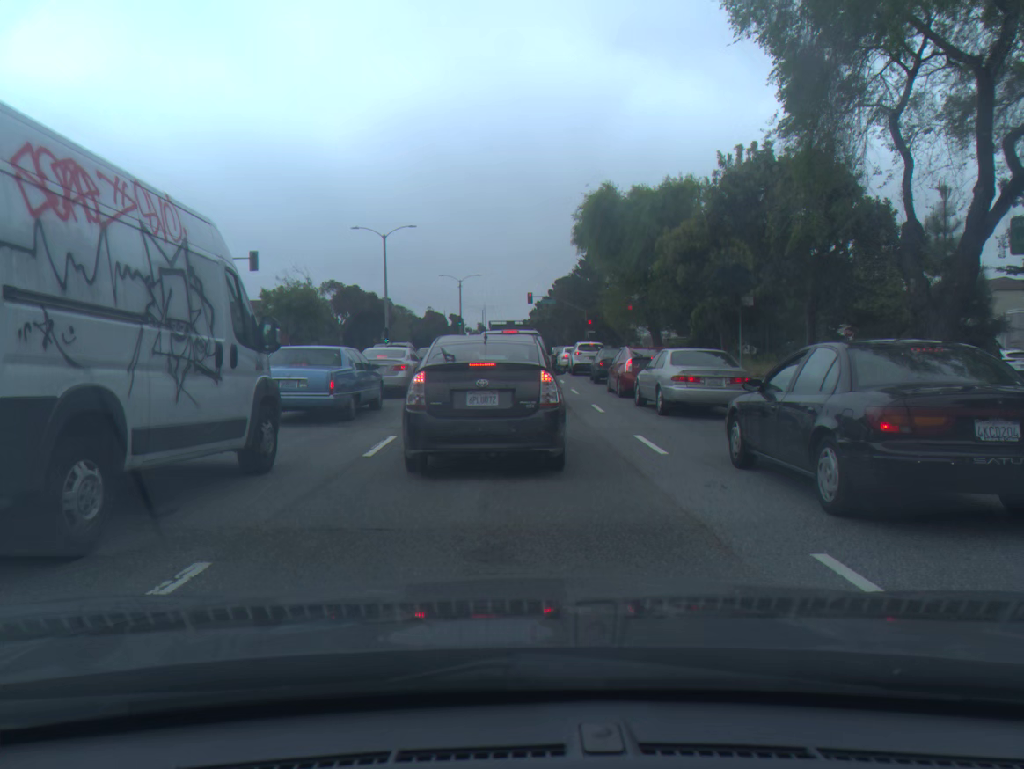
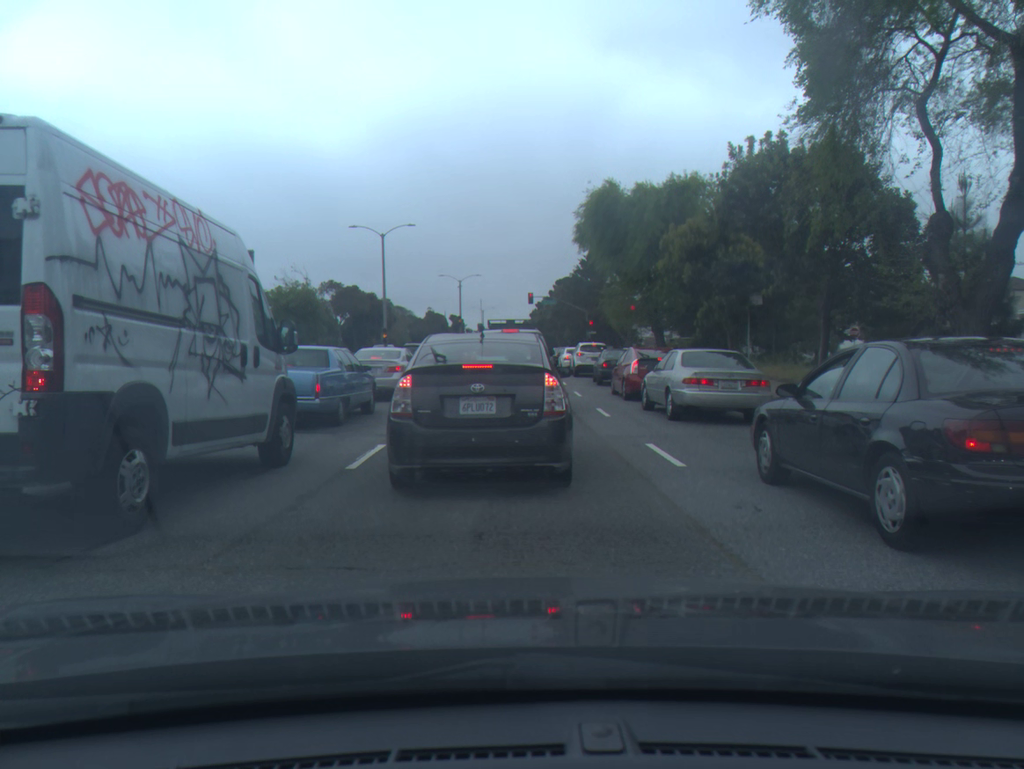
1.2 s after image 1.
(0.0, +1.0) m; 0°
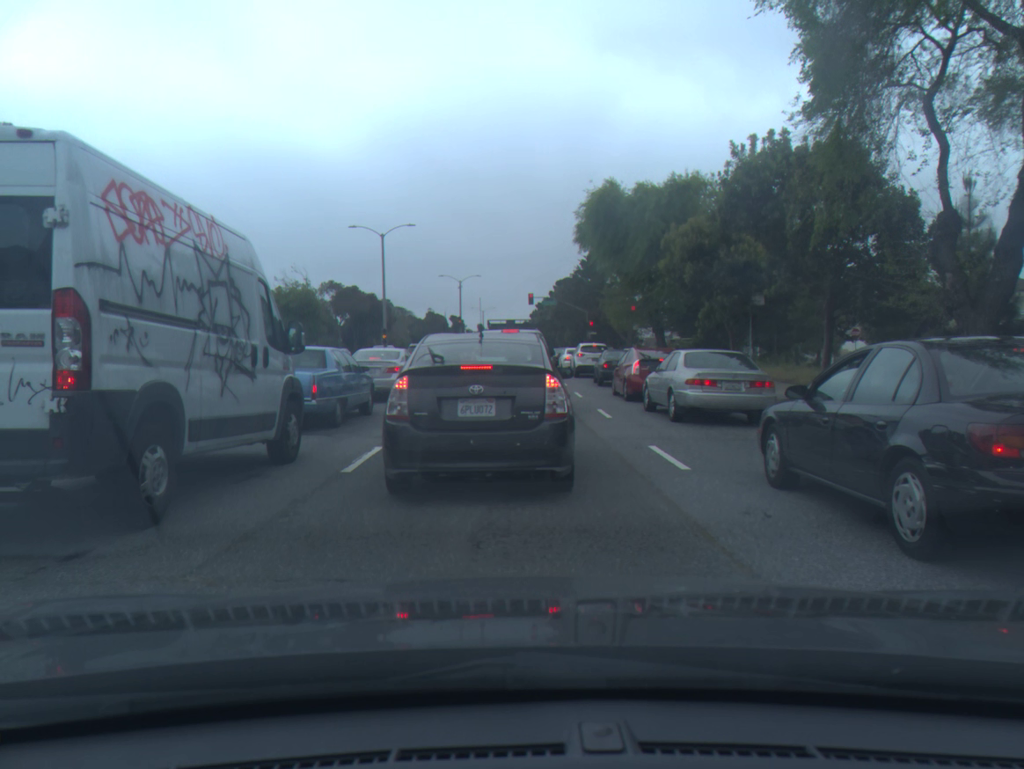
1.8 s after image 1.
(0.0, +0.2) m; 0°
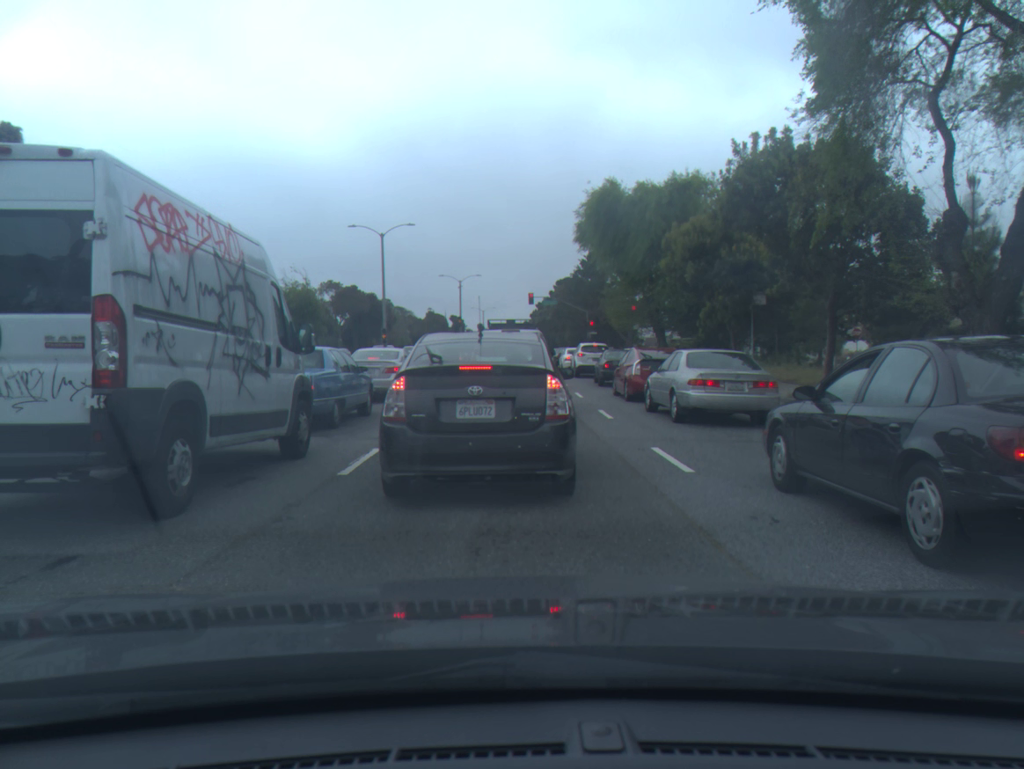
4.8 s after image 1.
(0.0, +0.2) m; 0°
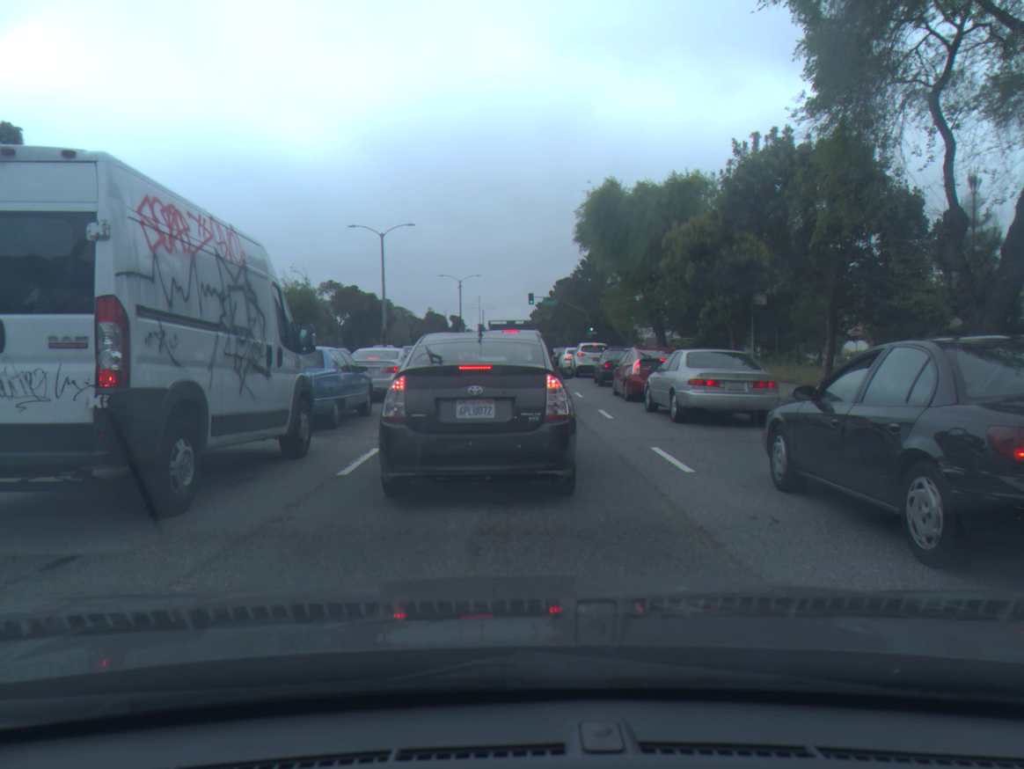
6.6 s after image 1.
(0.0, 0.0) m; 0°
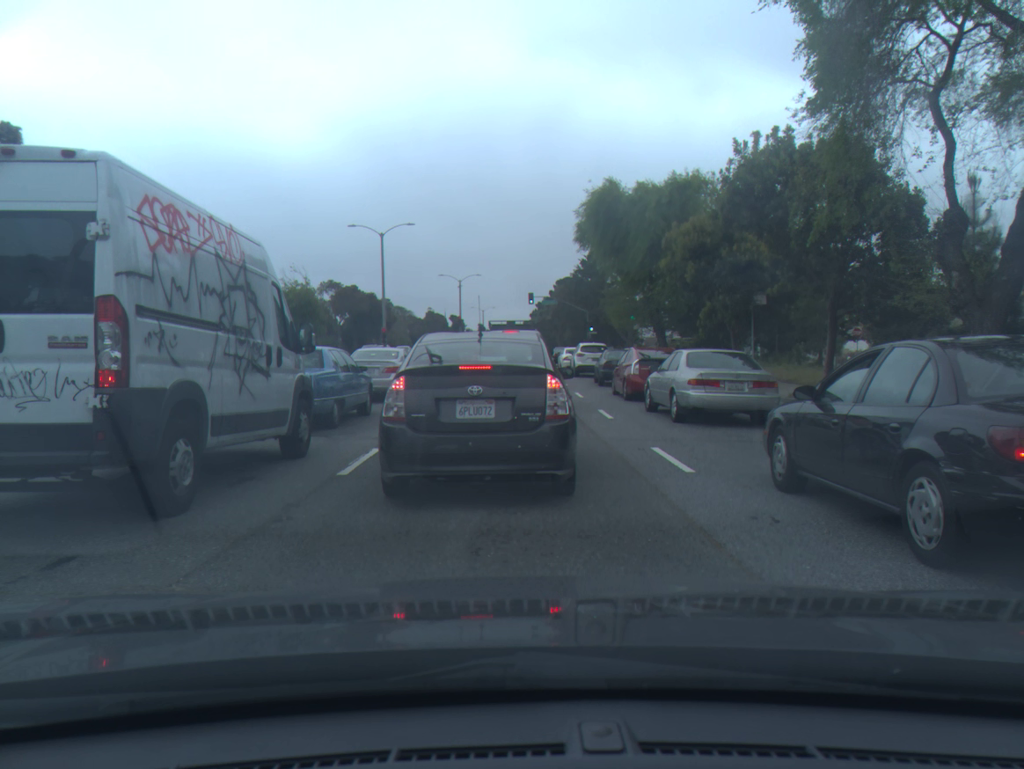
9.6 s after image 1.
(0.0, 0.0) m; 0°
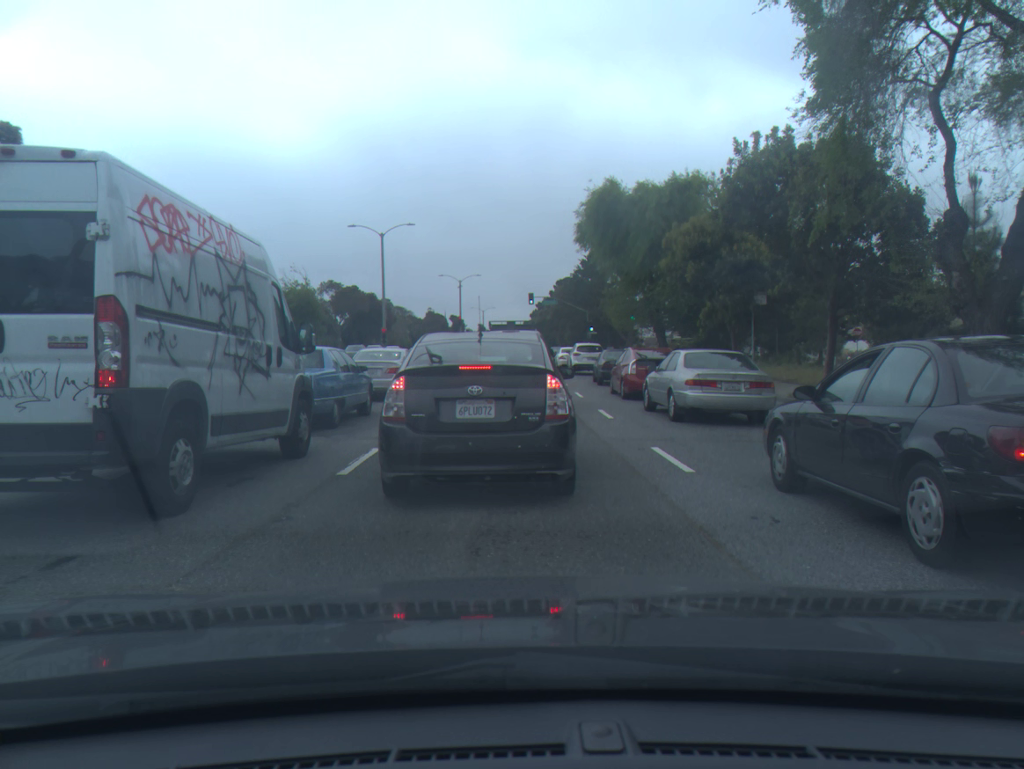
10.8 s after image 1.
(0.0, 0.0) m; 0°
